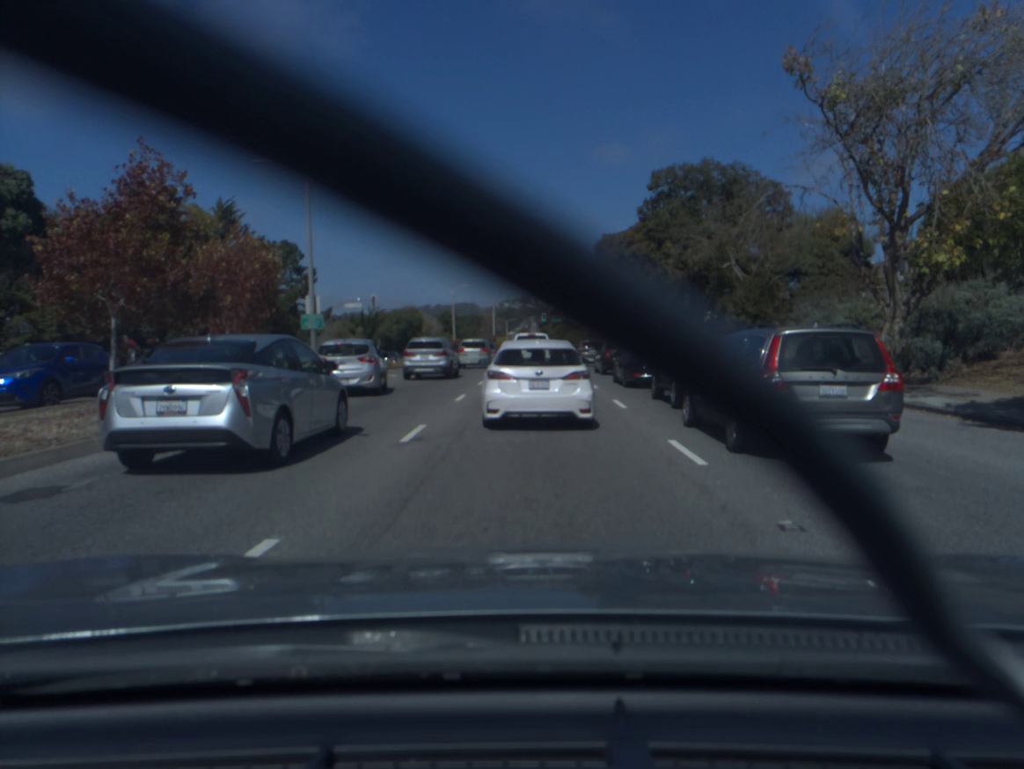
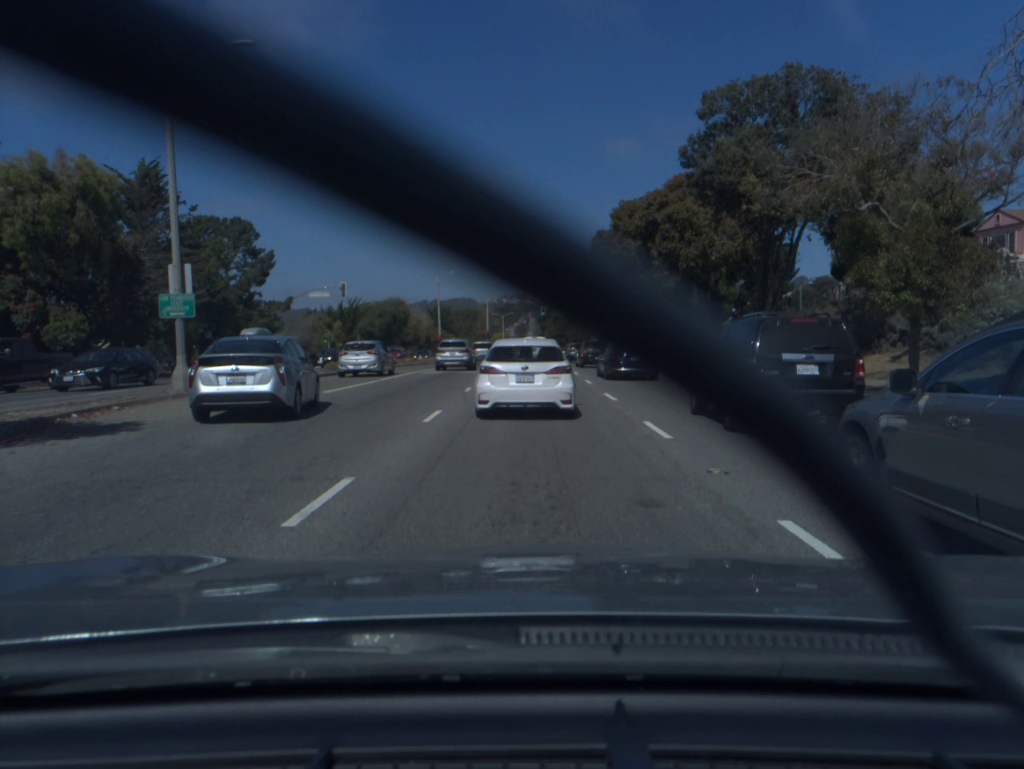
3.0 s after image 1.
(-0.2, +12.0) m; -1°
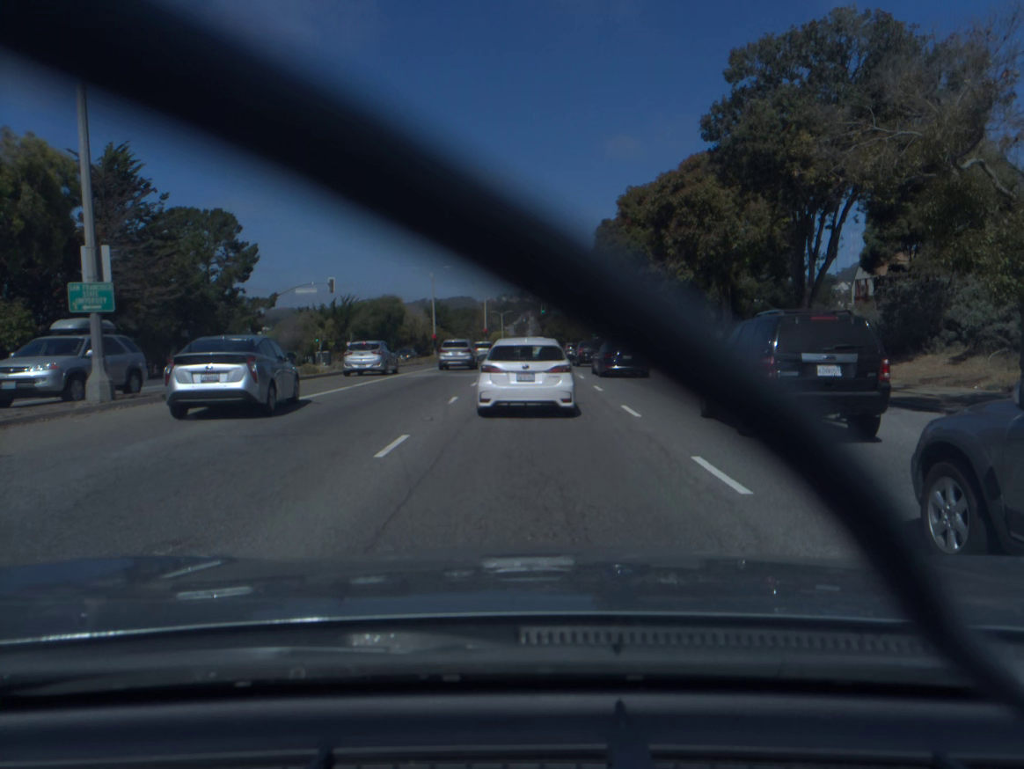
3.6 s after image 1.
(0.0, +3.9) m; 0°
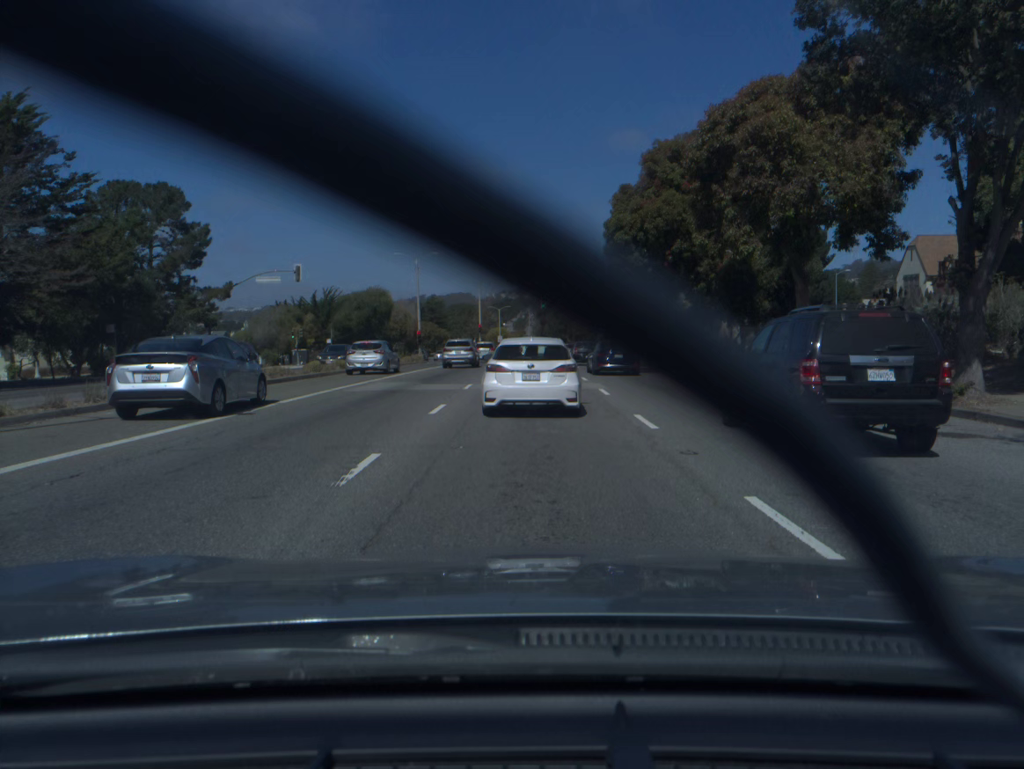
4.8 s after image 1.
(0.0, +9.3) m; 0°
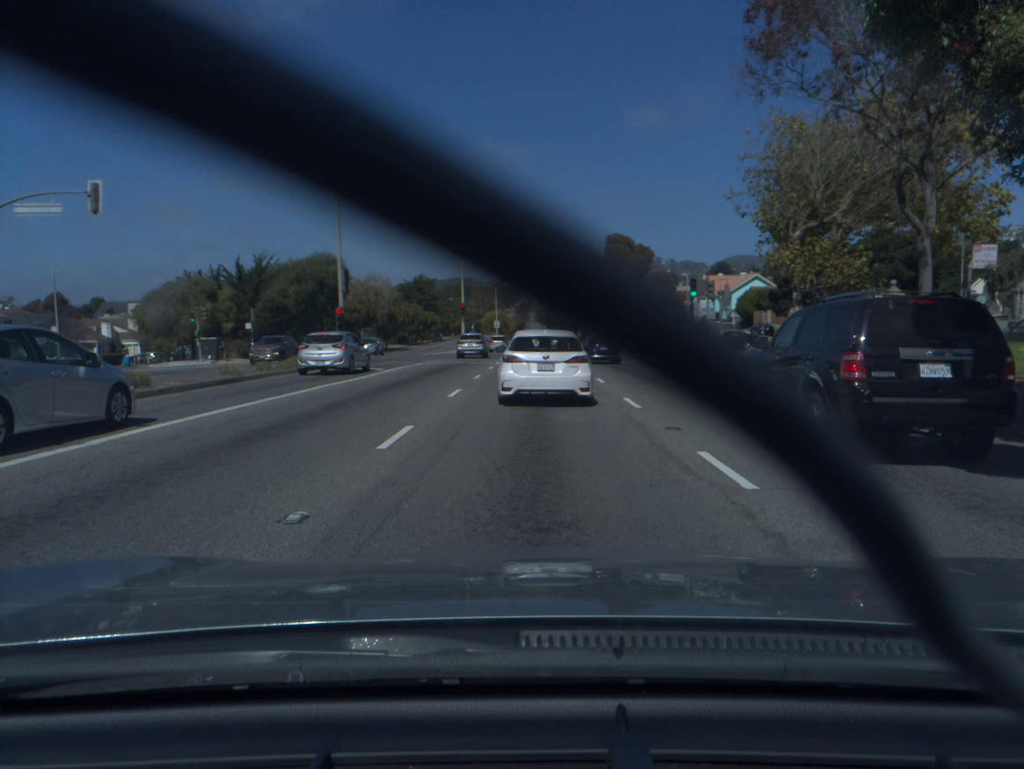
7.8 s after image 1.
(0.0, +27.3) m; 0°
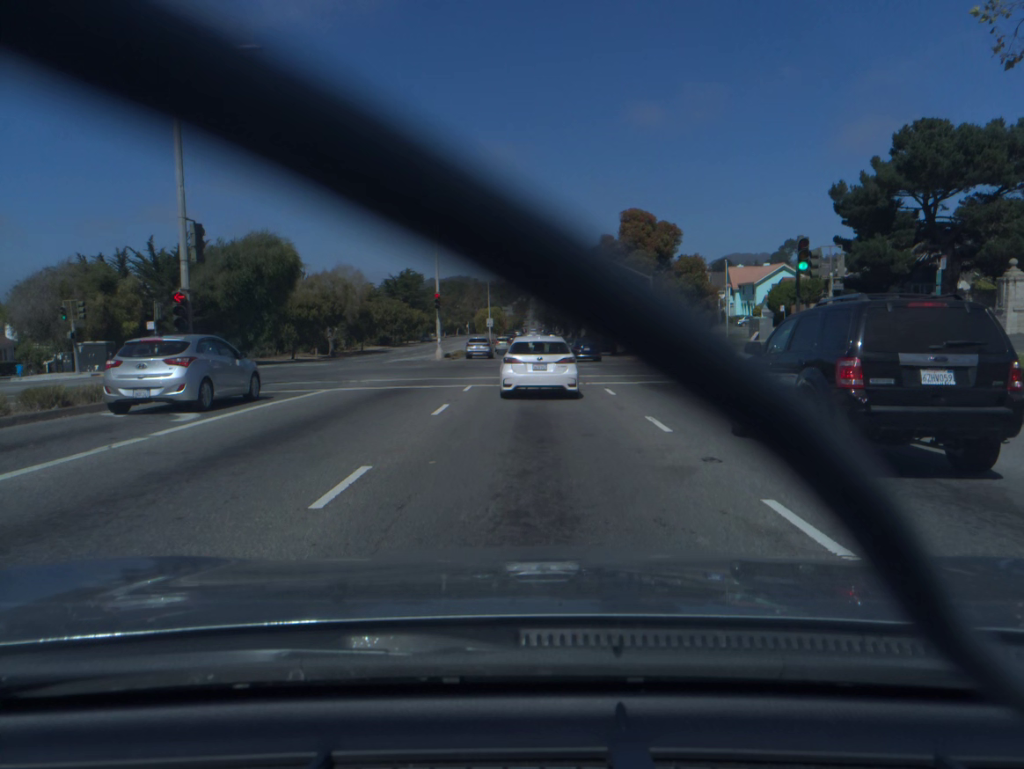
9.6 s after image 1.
(+0.1, +17.2) m; 0°
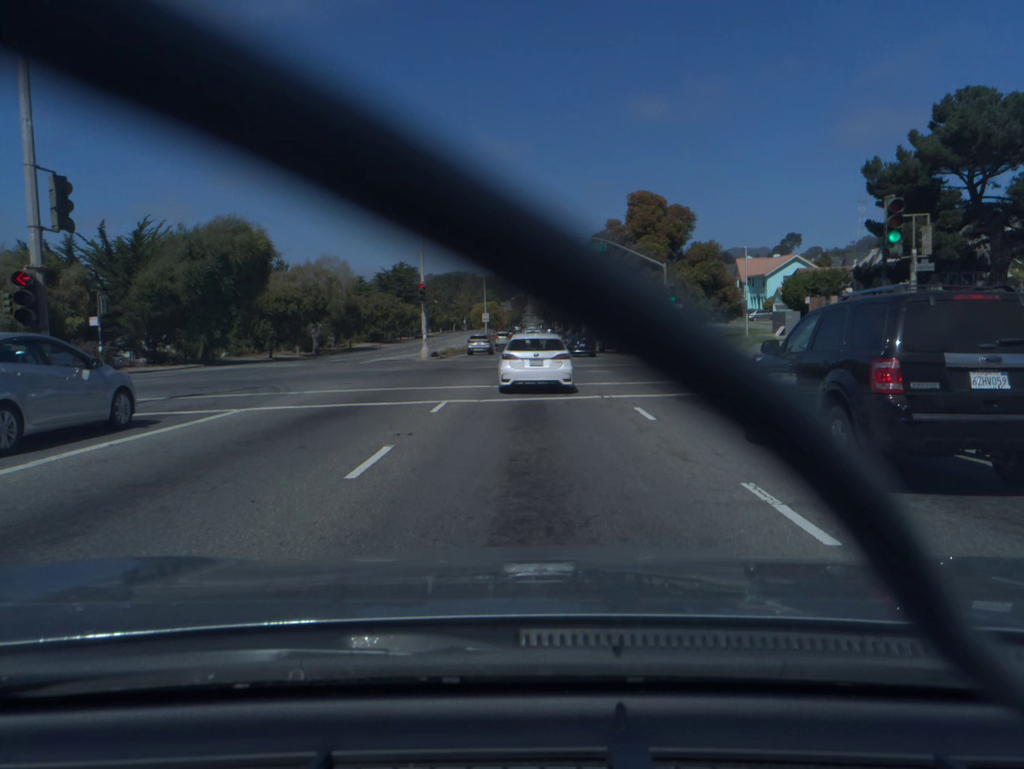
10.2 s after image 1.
(0.0, +6.2) m; 0°
